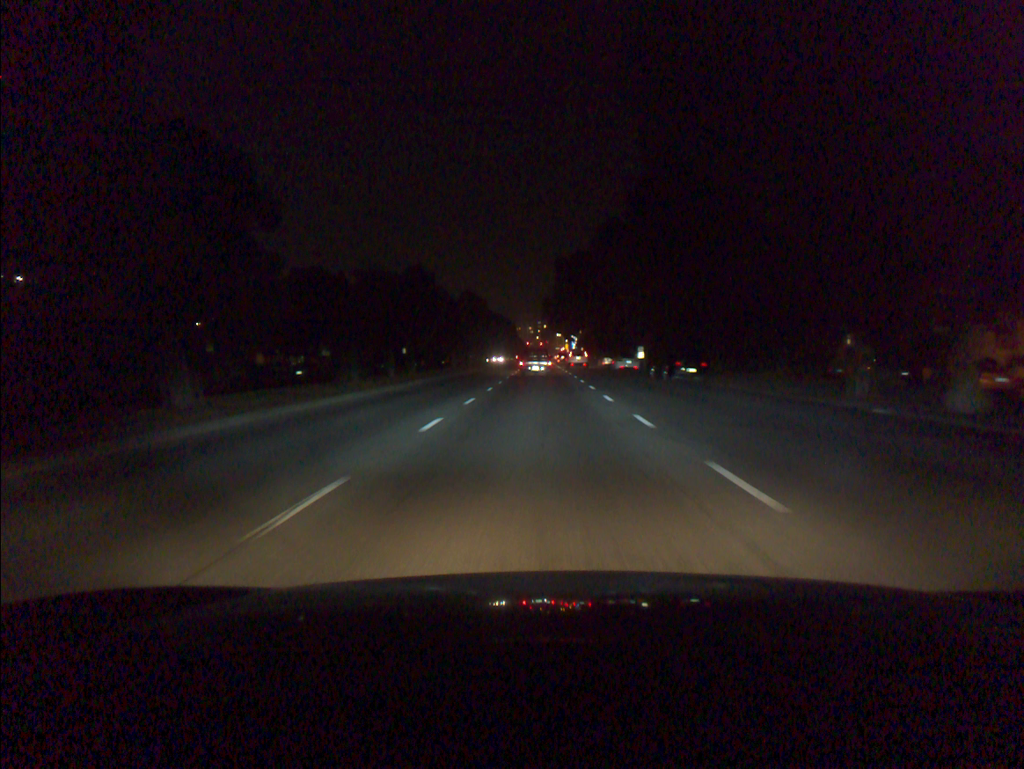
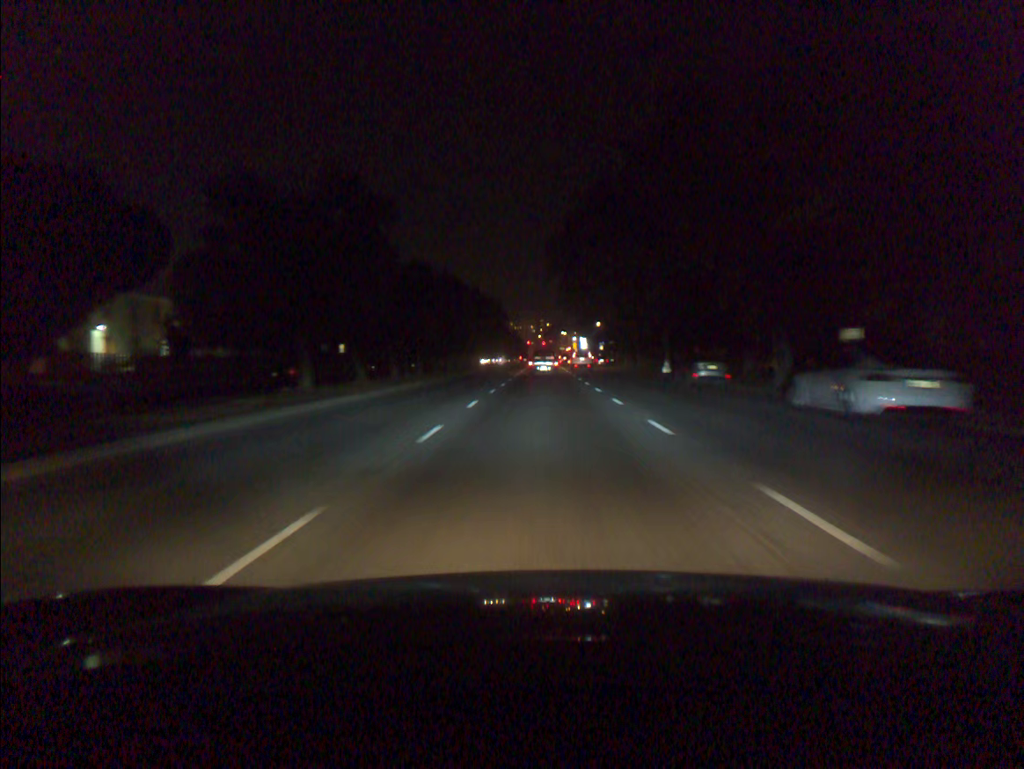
(-0.1, +44.8) m; 0°
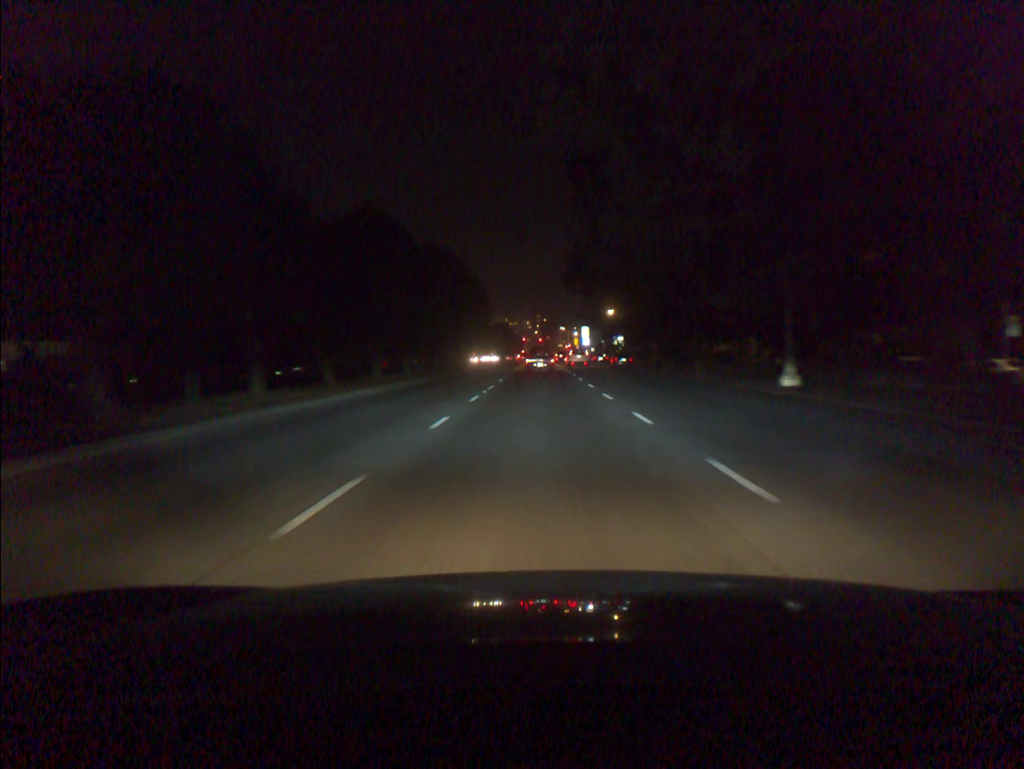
(+0.1, +27.0) m; 0°
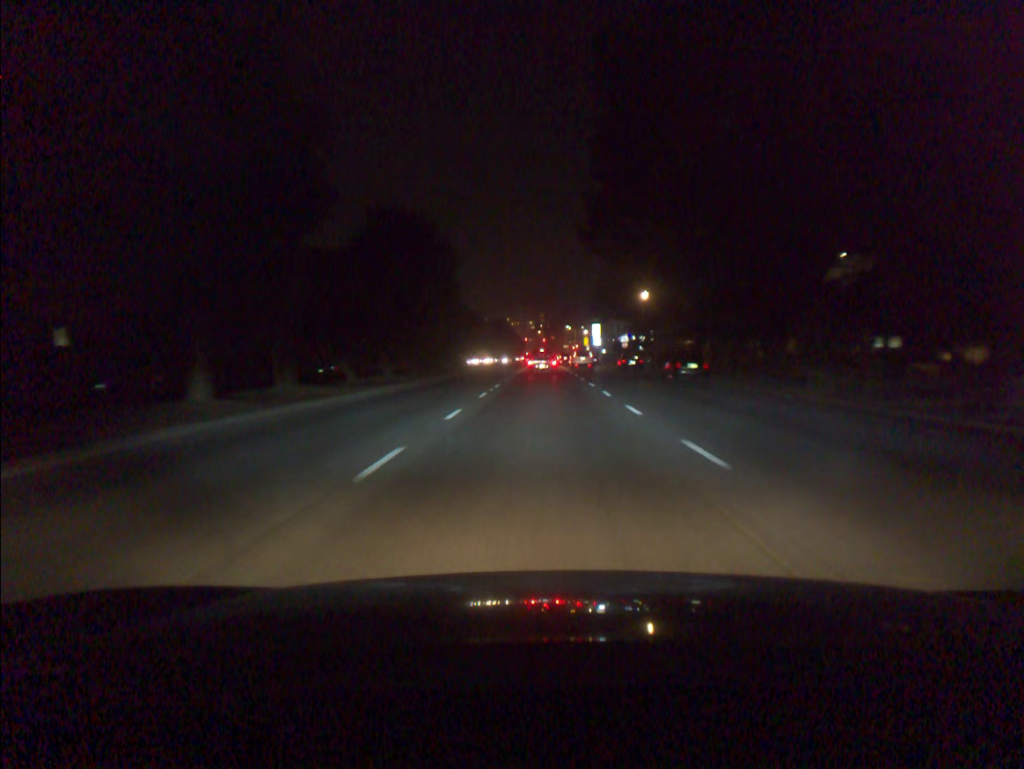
(-0.1, +27.2) m; 0°
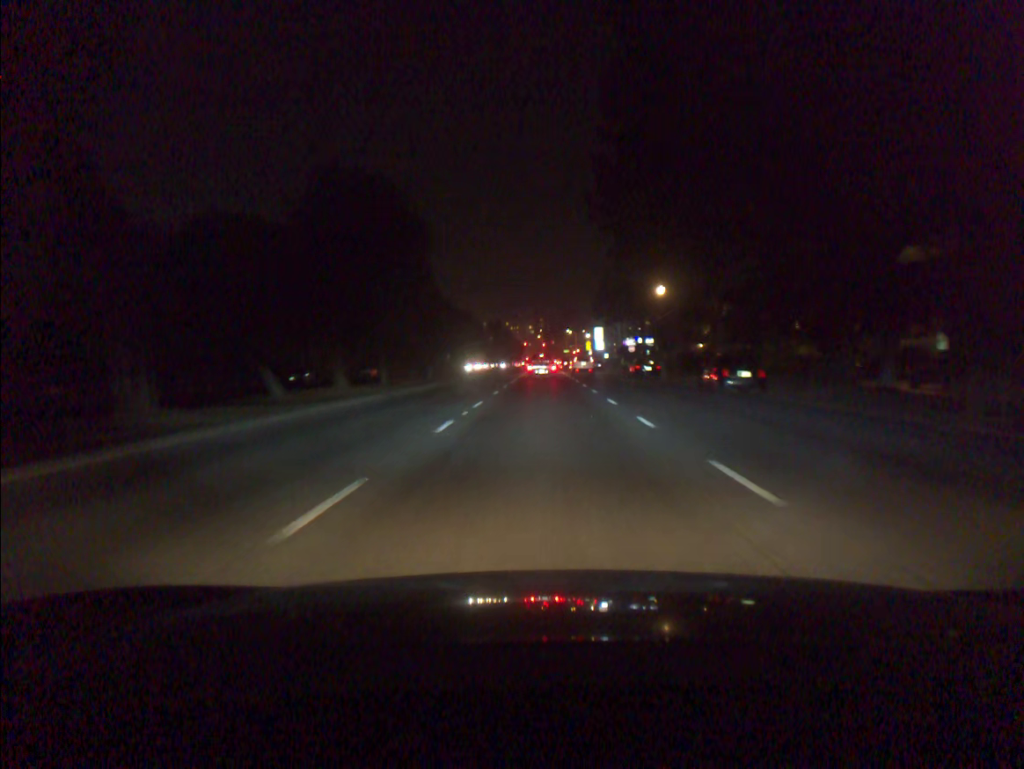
(0.0, +9.0) m; 0°
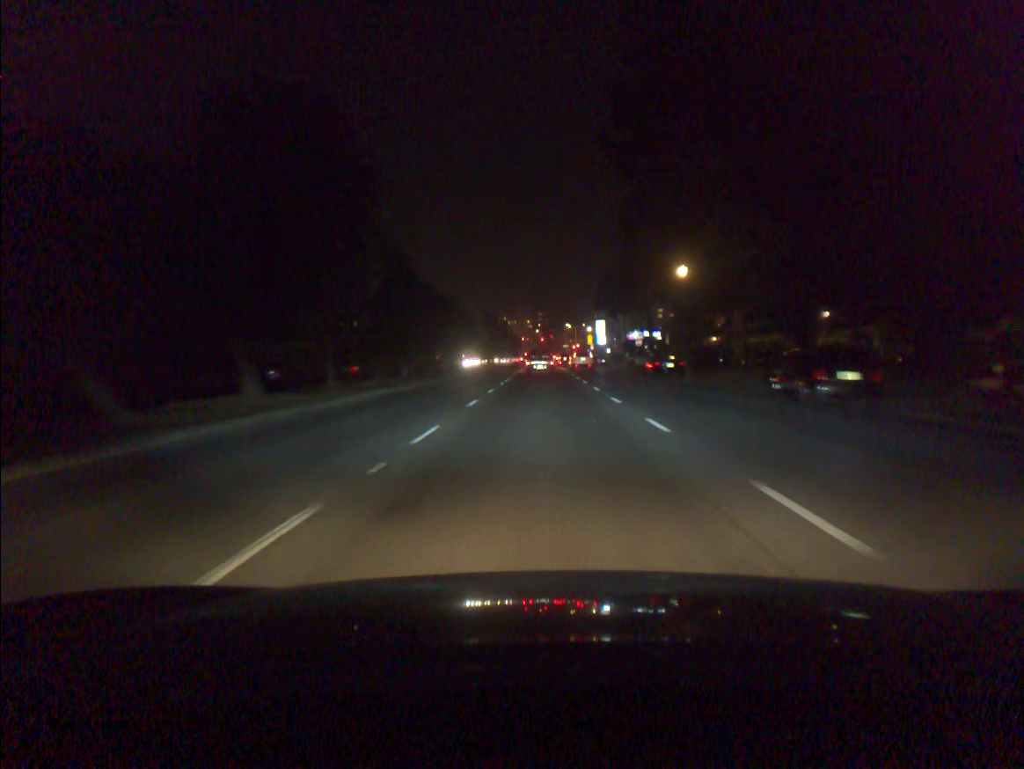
(0.0, +9.0) m; 0°
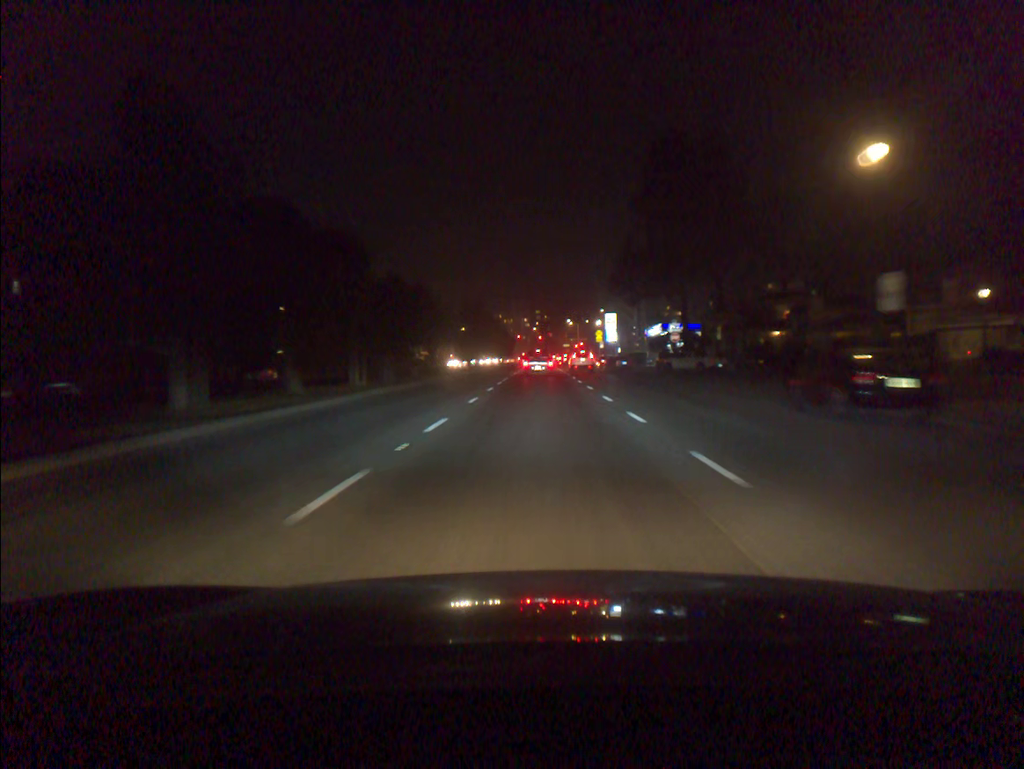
(+0.1, +26.9) m; 0°
